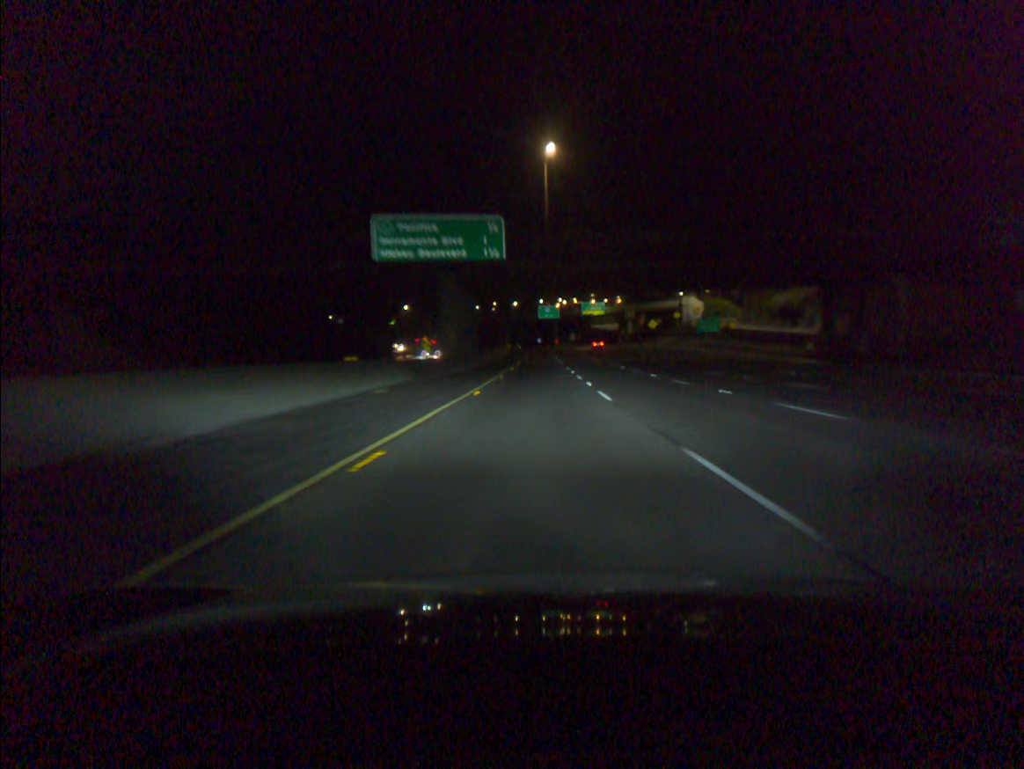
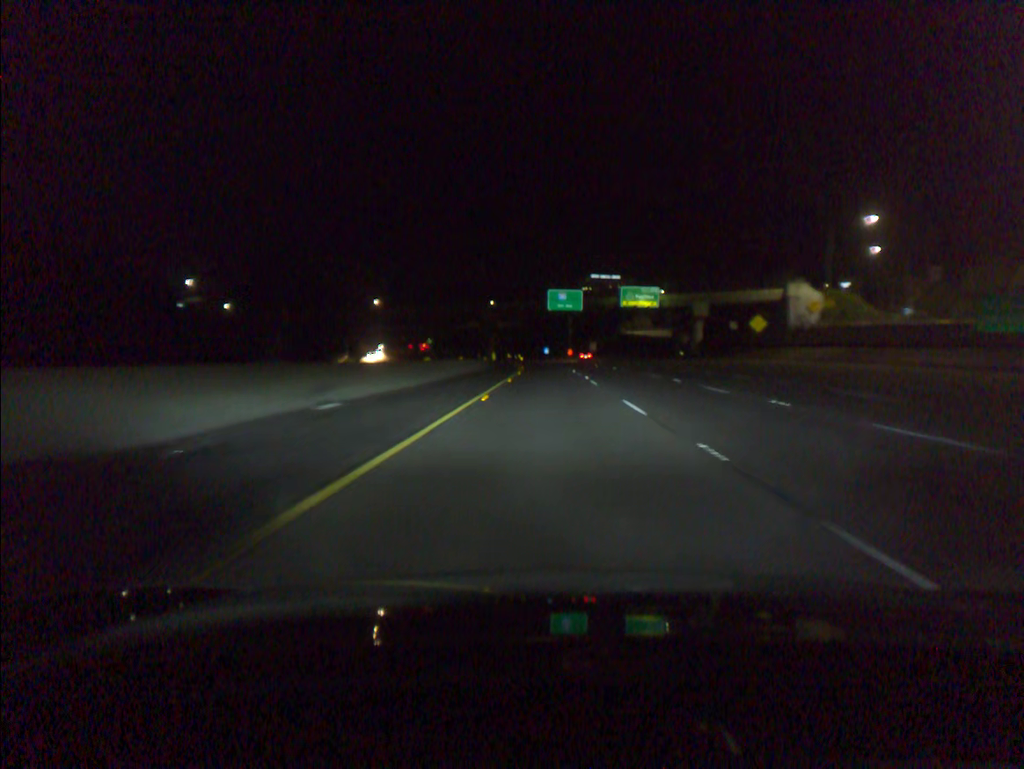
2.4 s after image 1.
(-0.4, +77.2) m; -1°
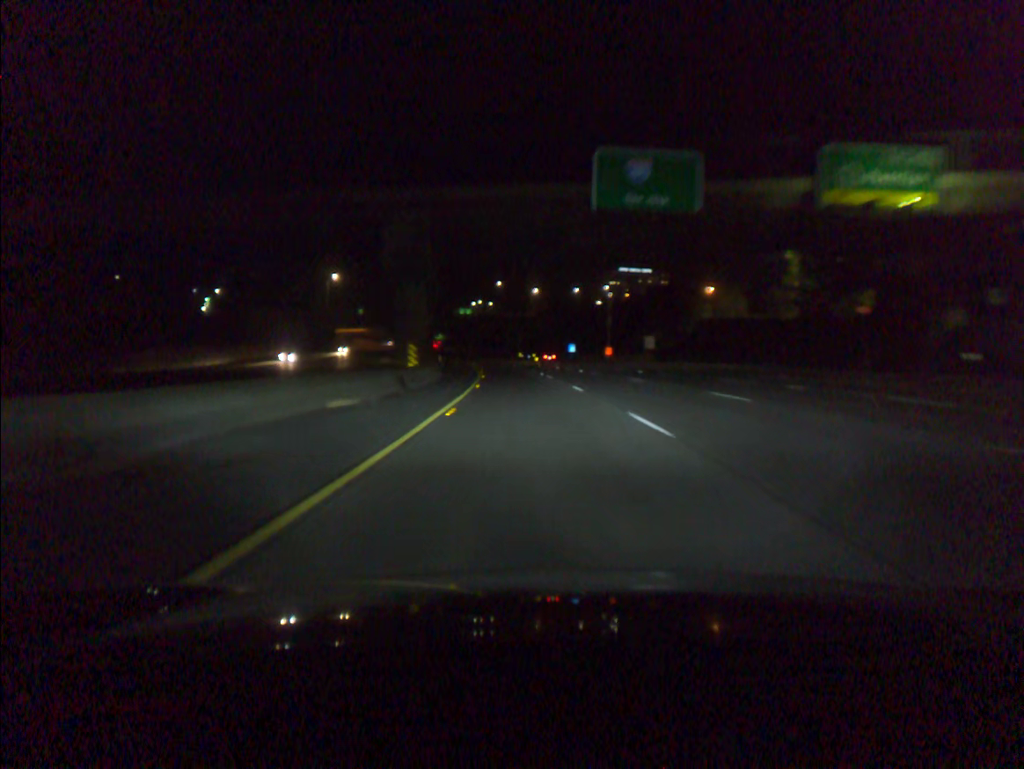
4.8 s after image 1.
(-0.2, +77.1) m; -2°
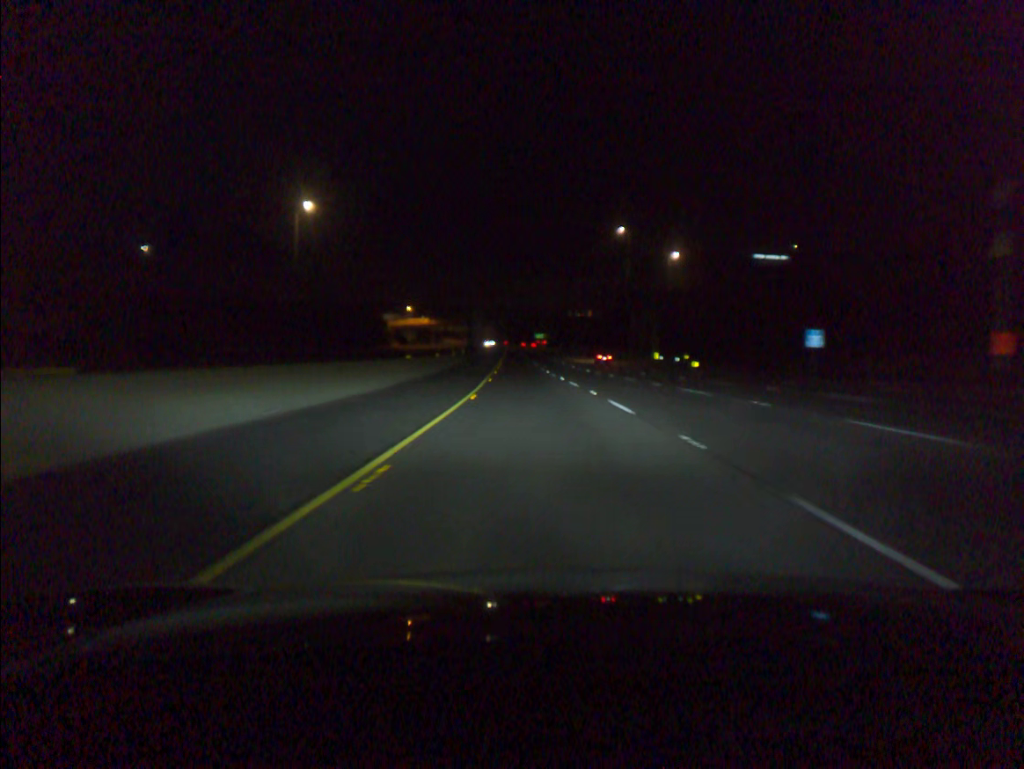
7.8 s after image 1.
(-7.1, +96.4) m; -8°
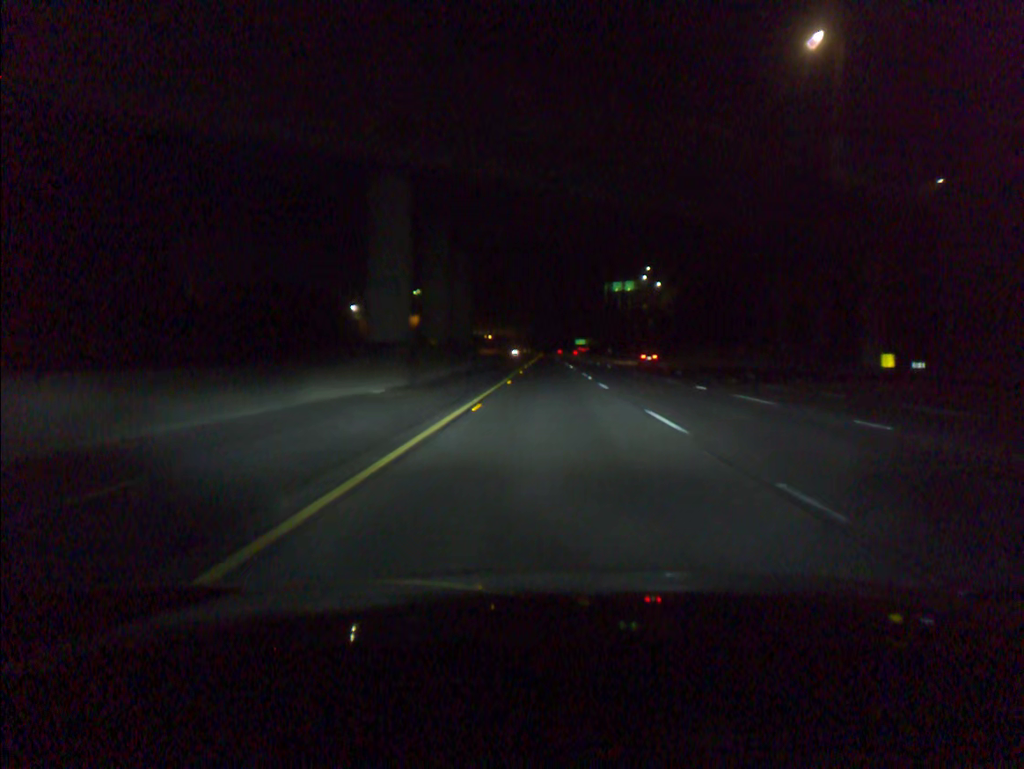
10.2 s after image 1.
(-2.5, +77.6) m; -3°
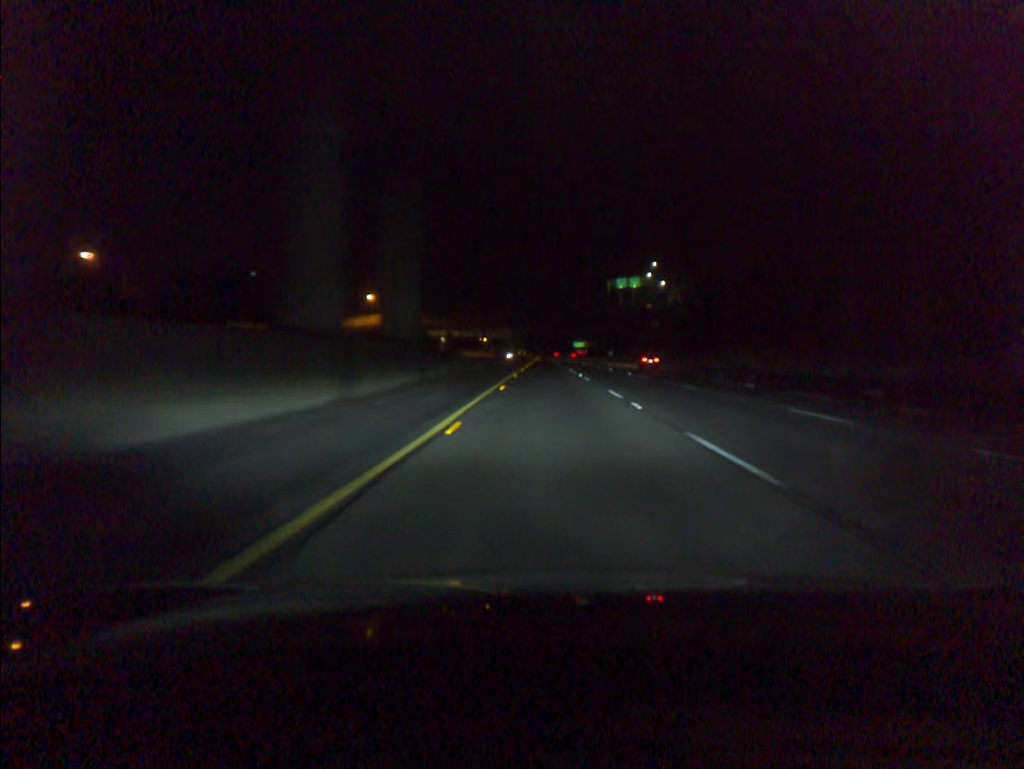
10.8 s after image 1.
(0.0, +19.4) m; 0°
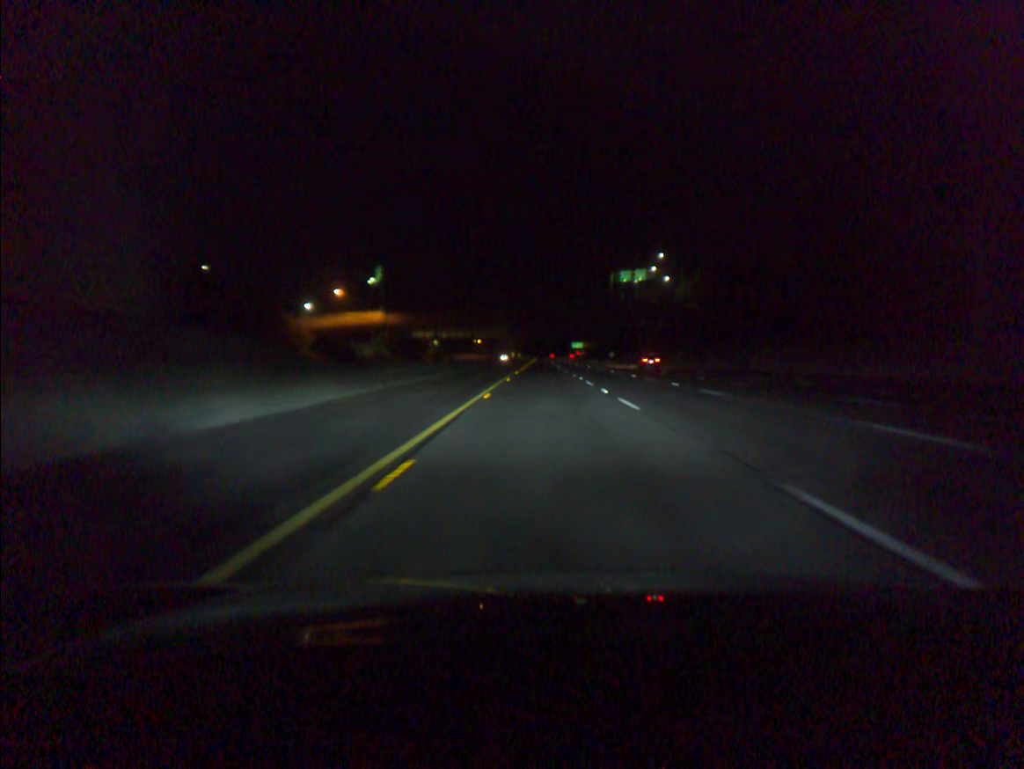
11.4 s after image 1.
(0.0, +19.4) m; 0°
